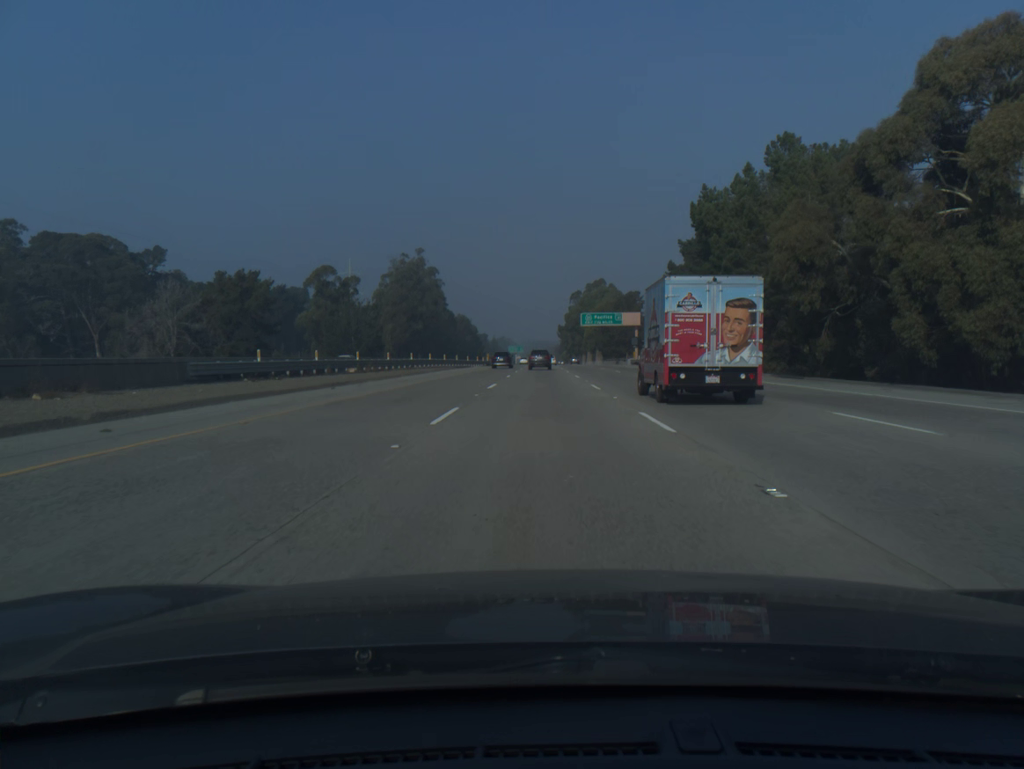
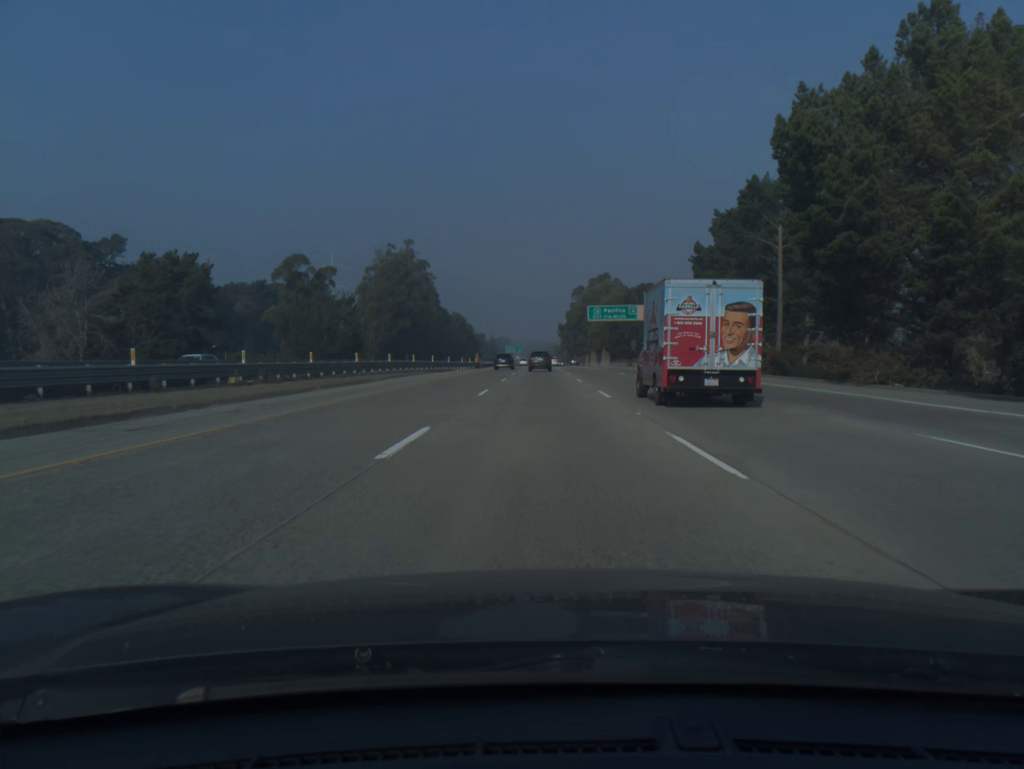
(0.0, +18.8) m; 0°
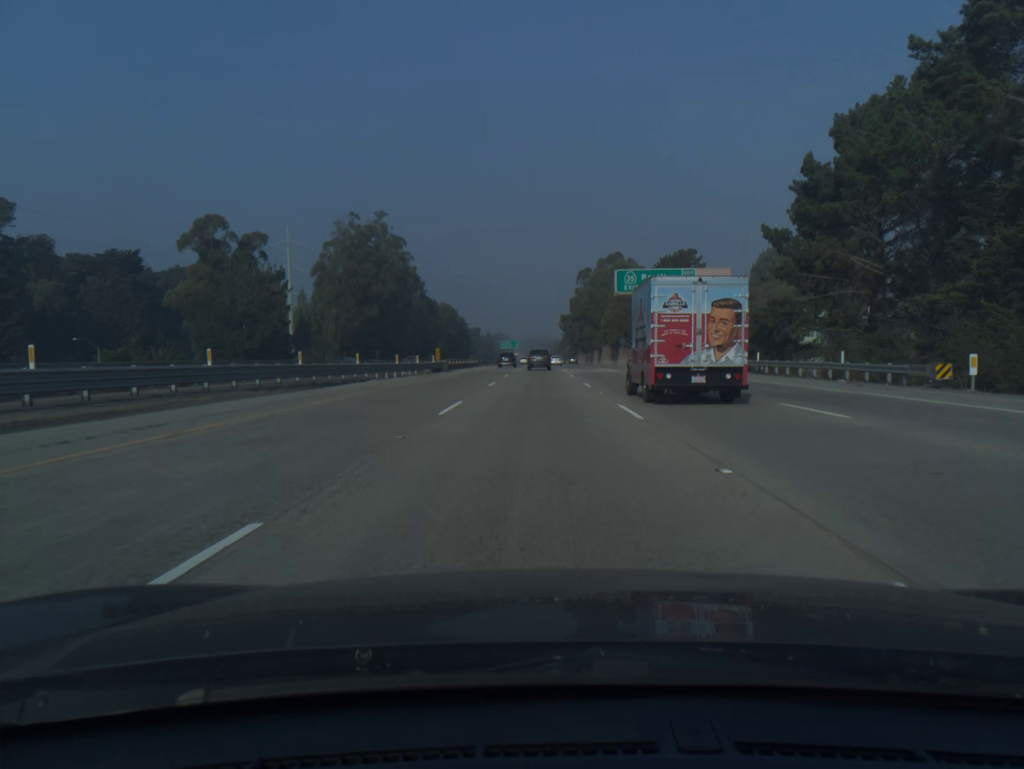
(0.0, +37.4) m; 0°
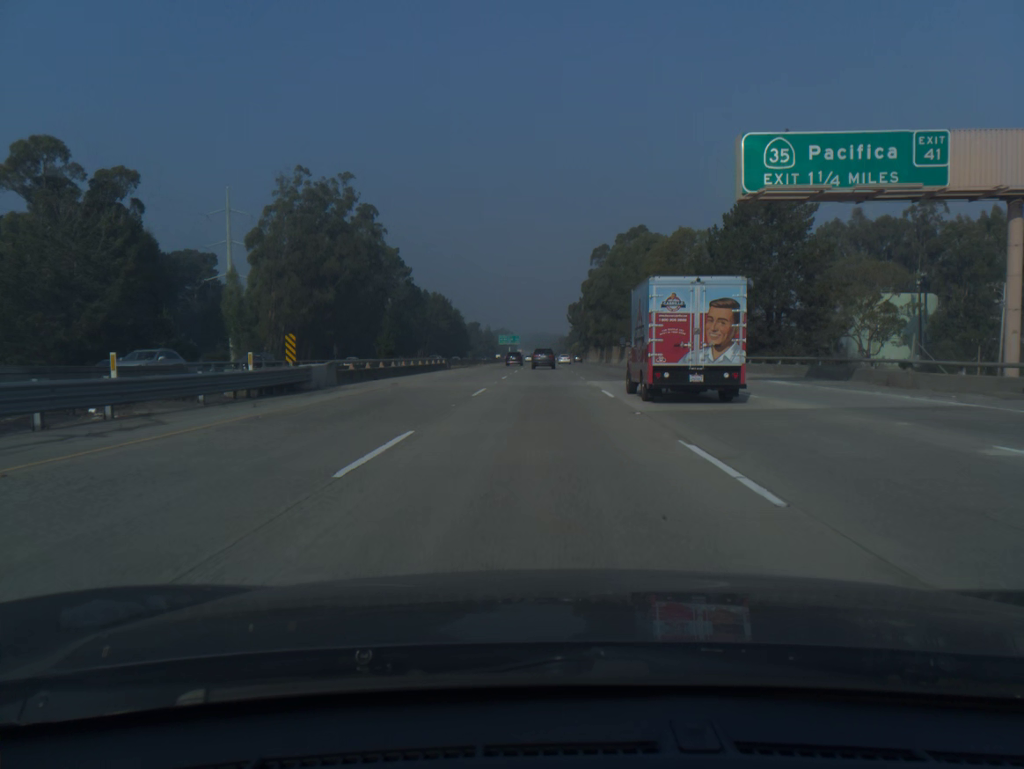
(-0.1, +37.3) m; 0°
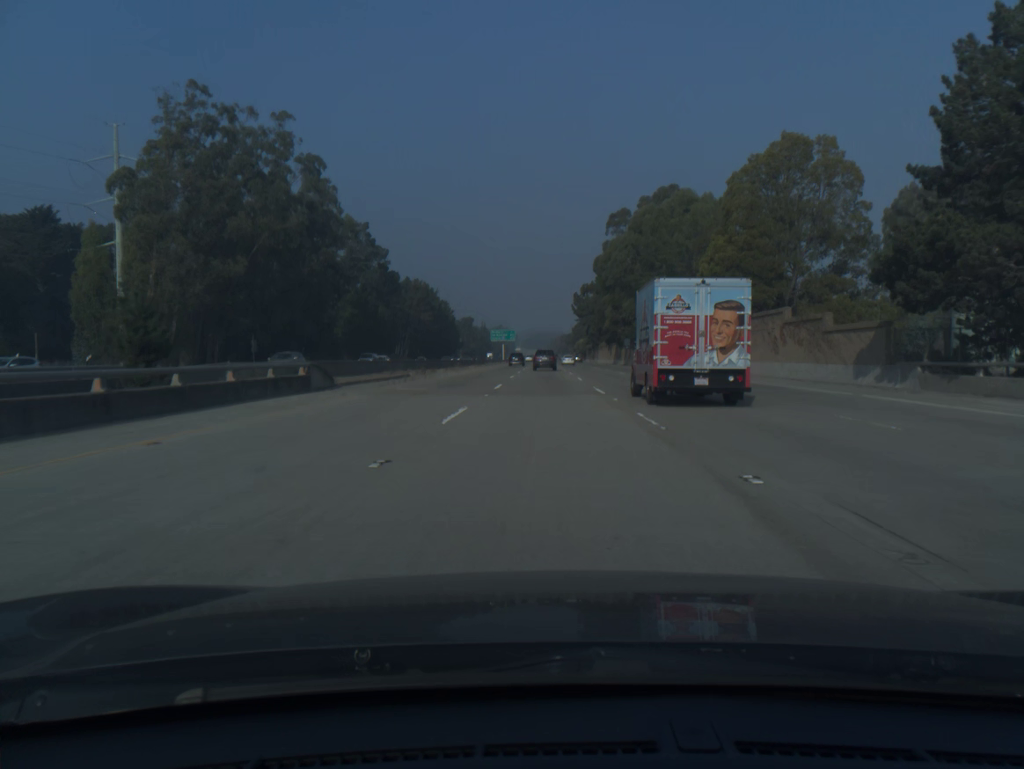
(0.0, +37.3) m; 0°
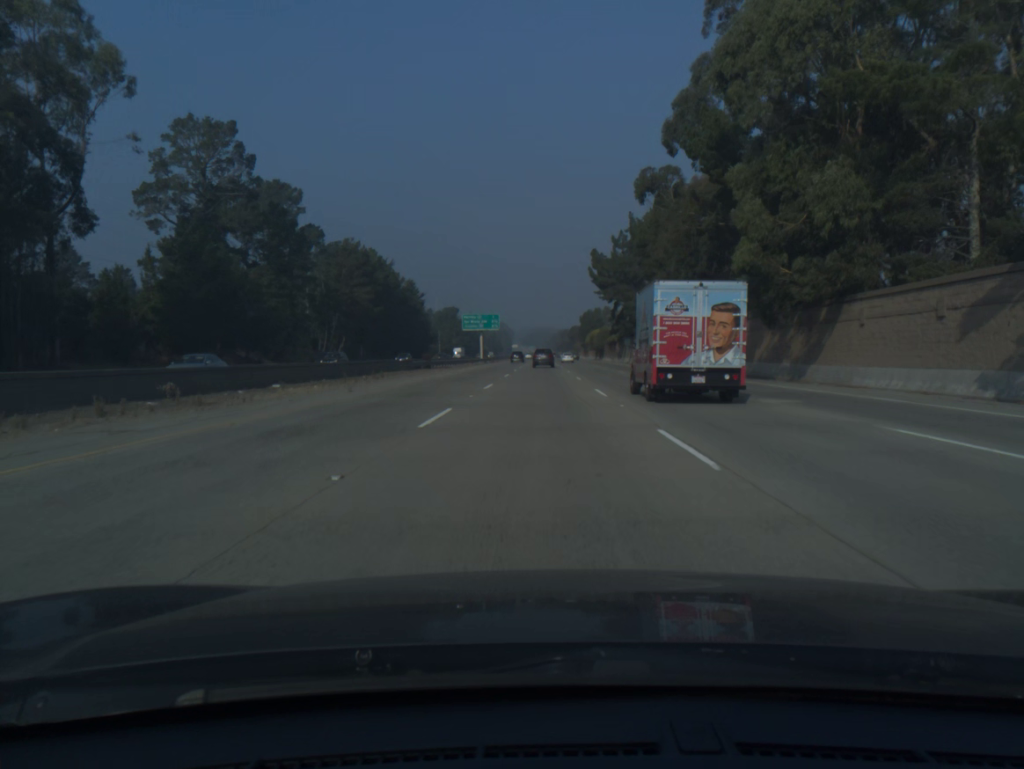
(+0.4, +74.6) m; 0°
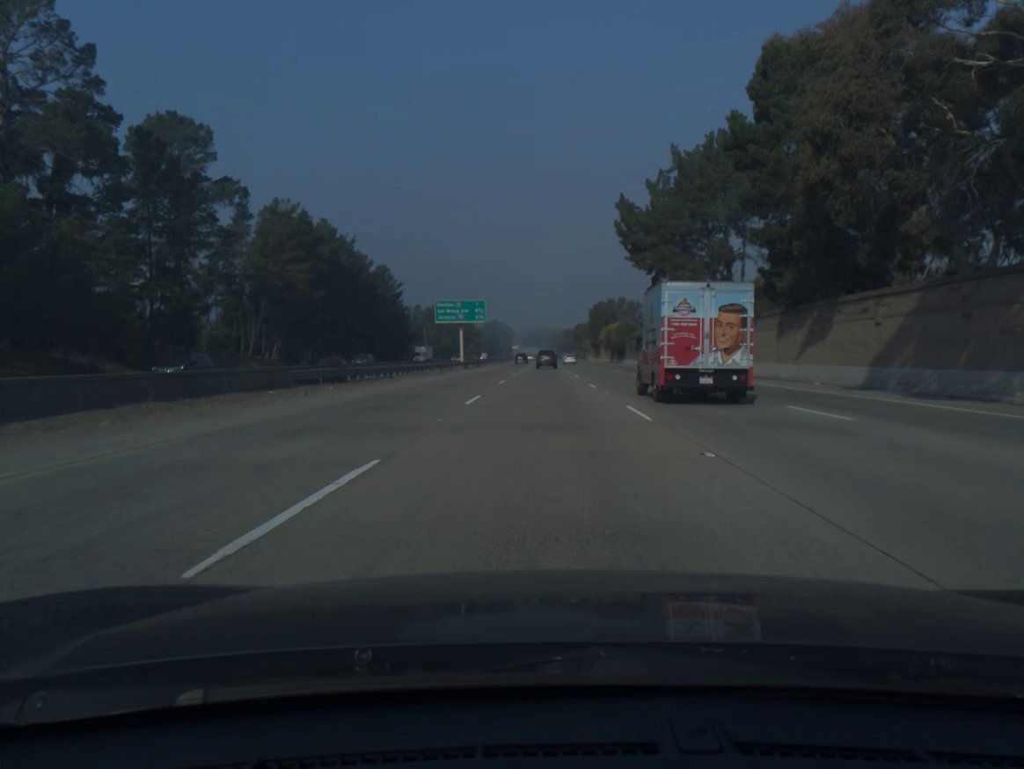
(-0.1, +37.7) m; 0°
